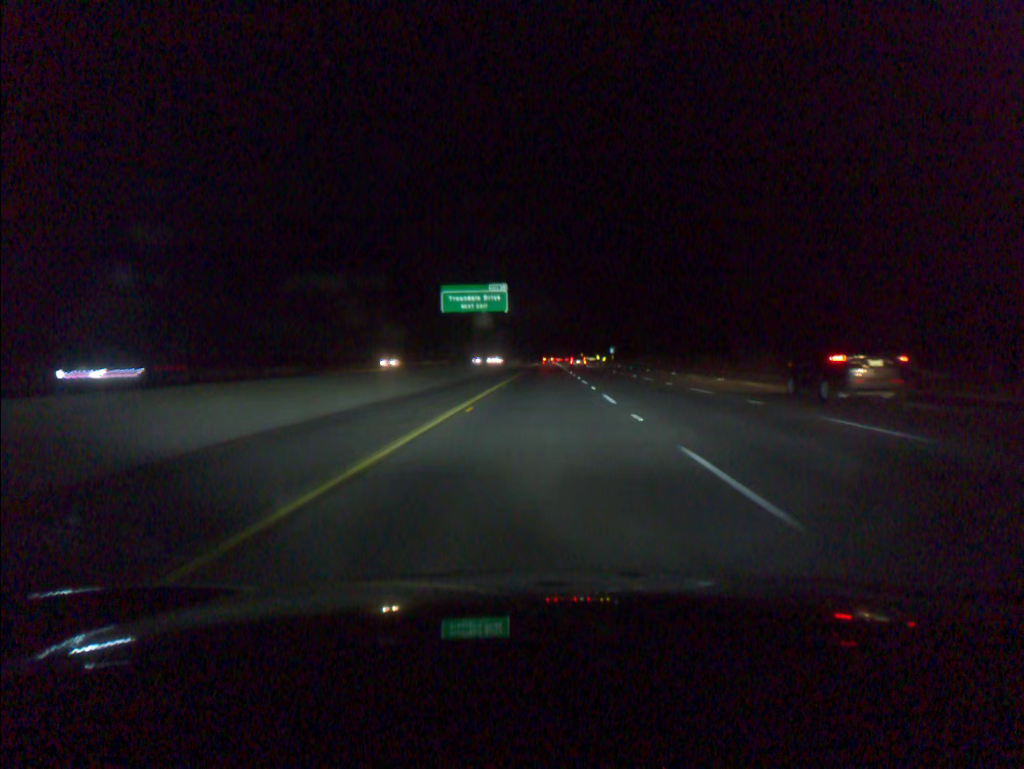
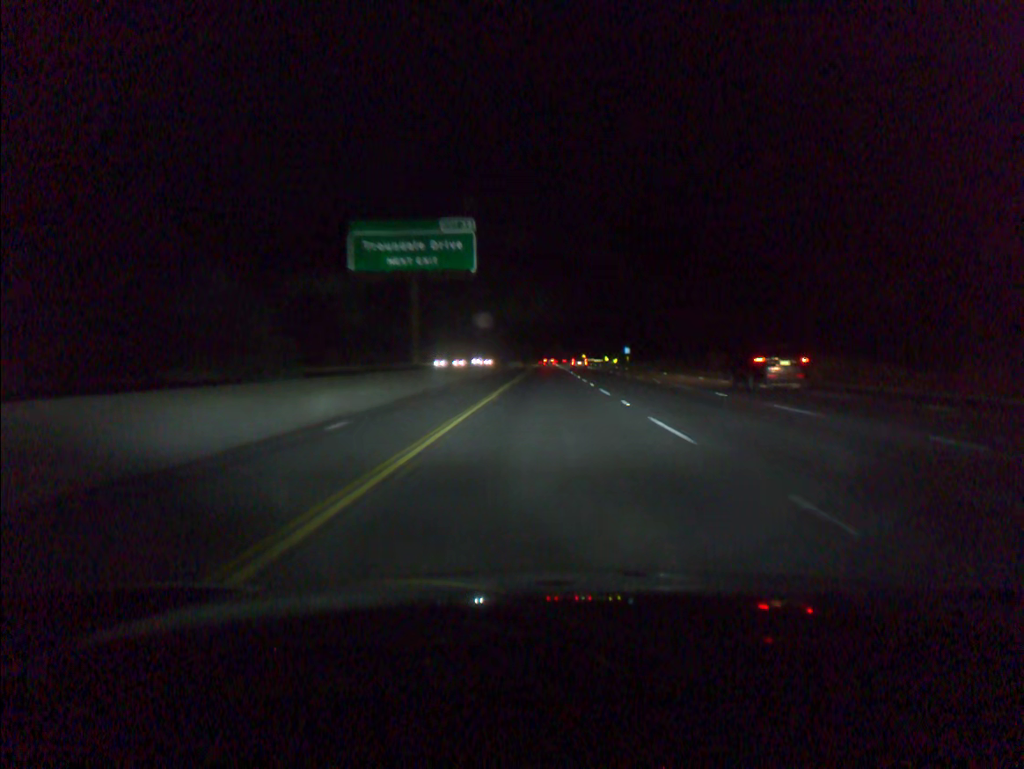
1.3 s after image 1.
(0.0, +38.5) m; 0°
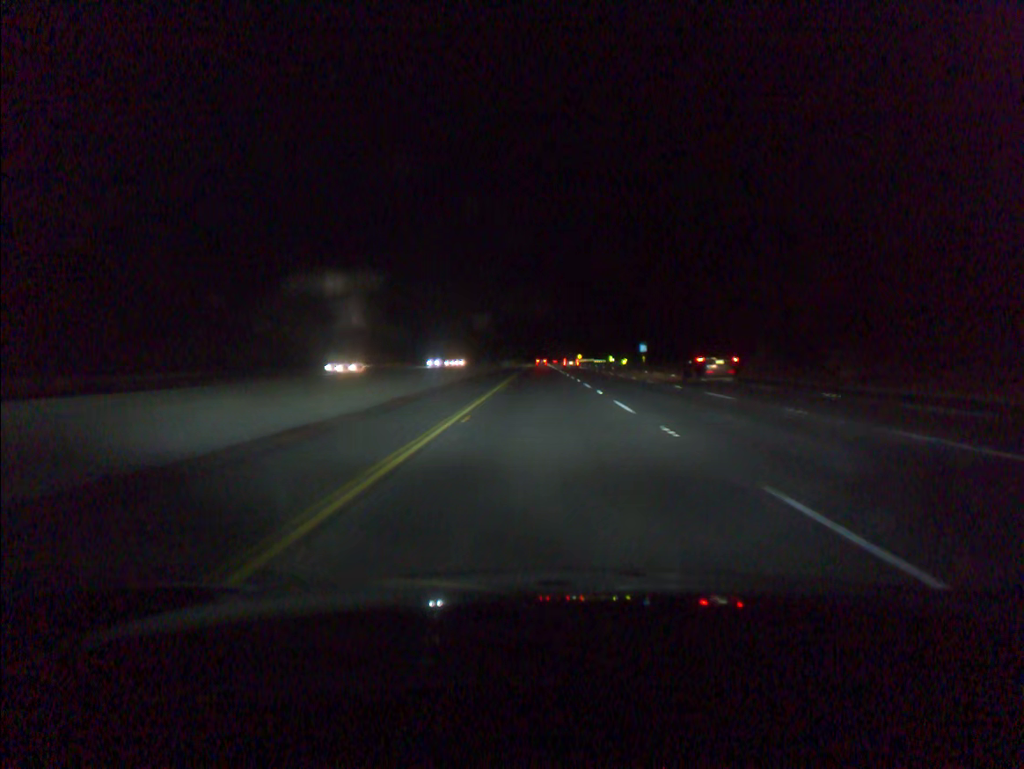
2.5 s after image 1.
(+0.2, +37.2) m; +1°
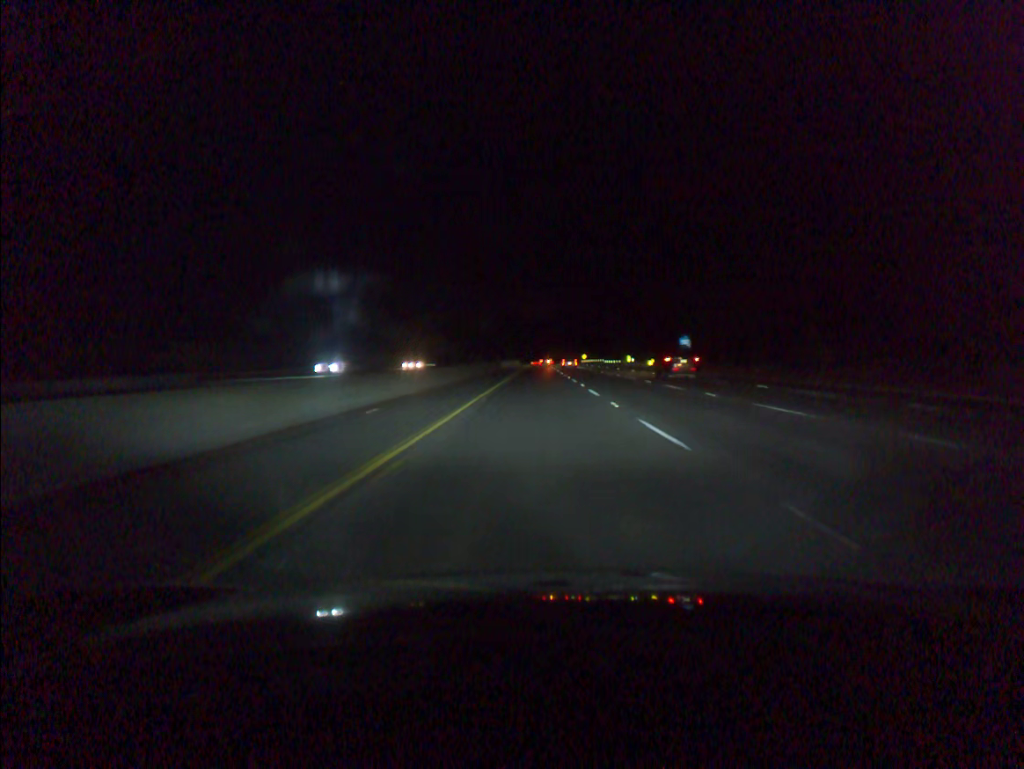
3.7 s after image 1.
(0.0, +36.0) m; 0°
